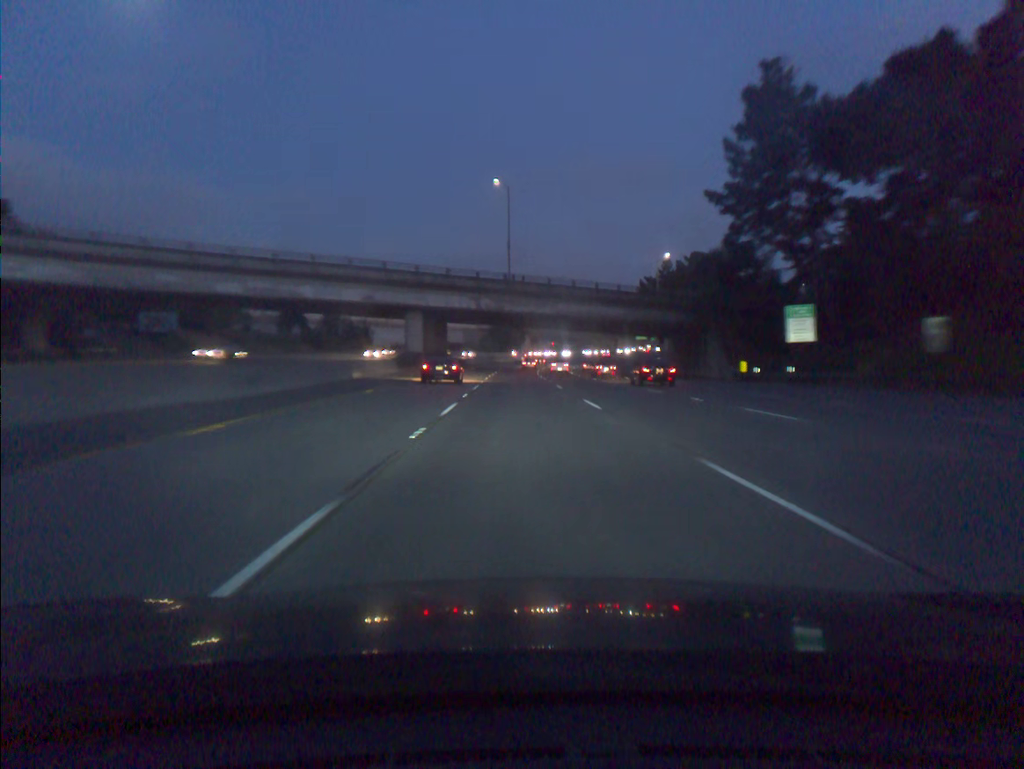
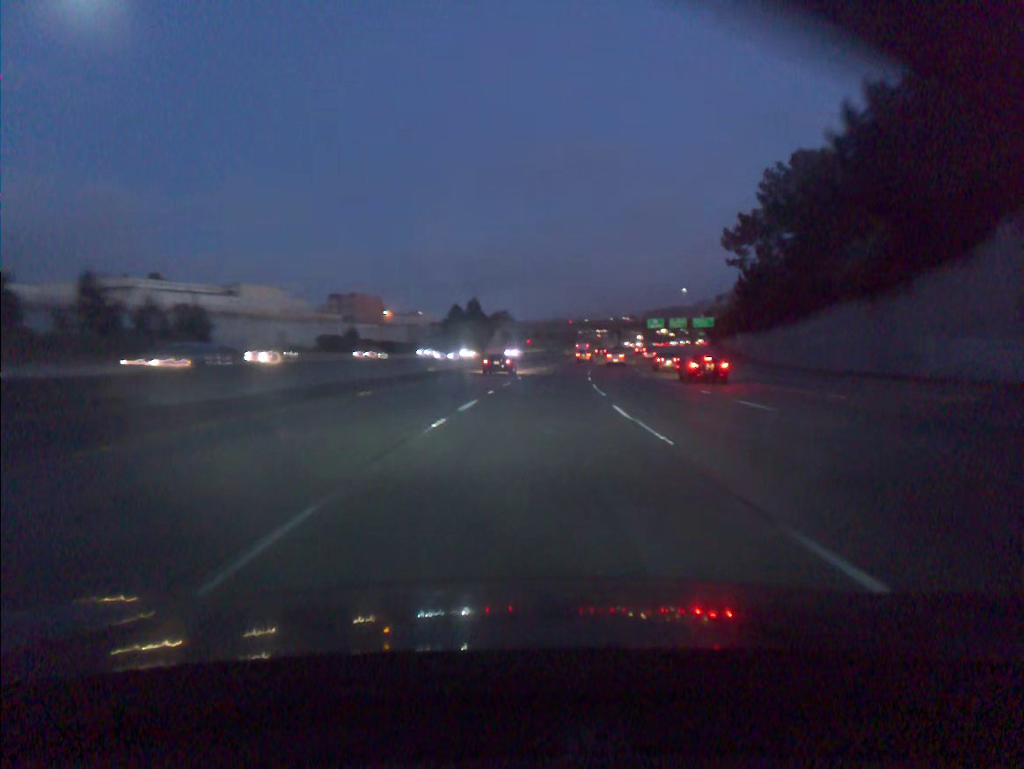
(+0.6, +91.3) m; +2°
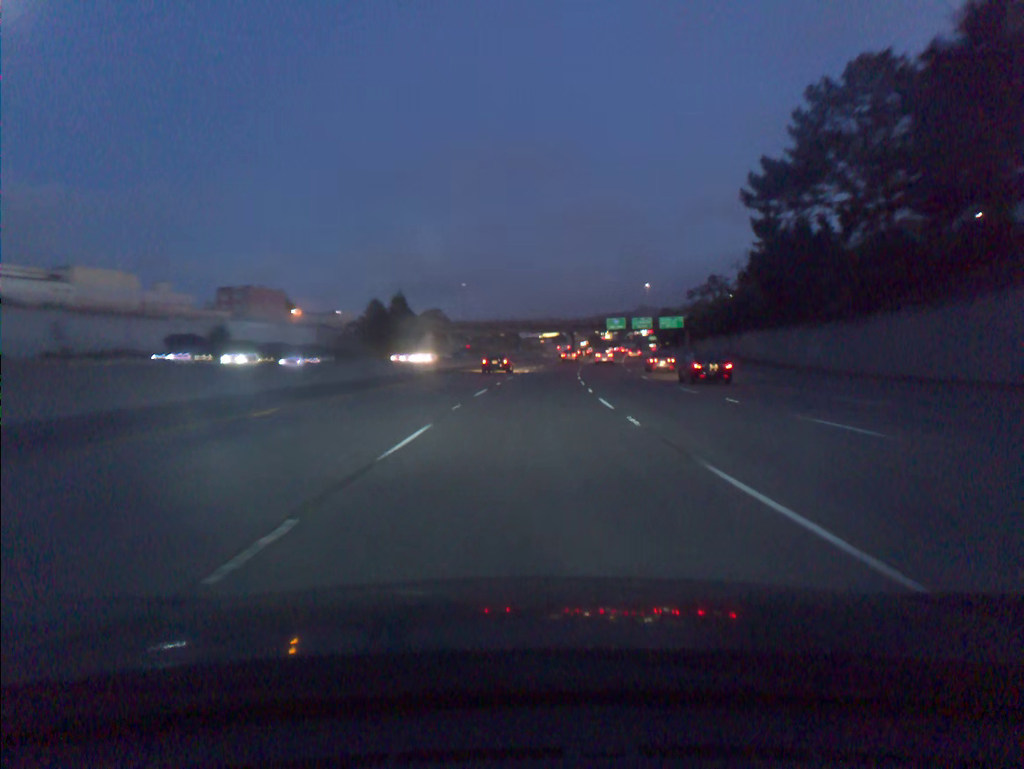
(+1.3, +36.5) m; +4°
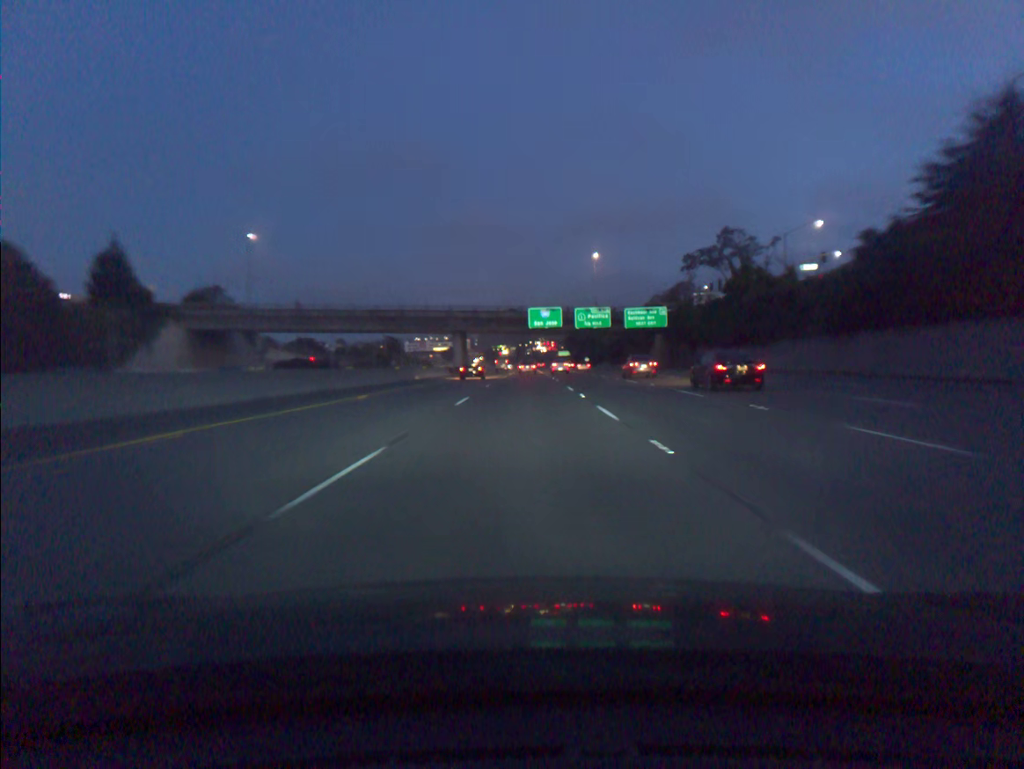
(+6.7, +90.7) m; +8°
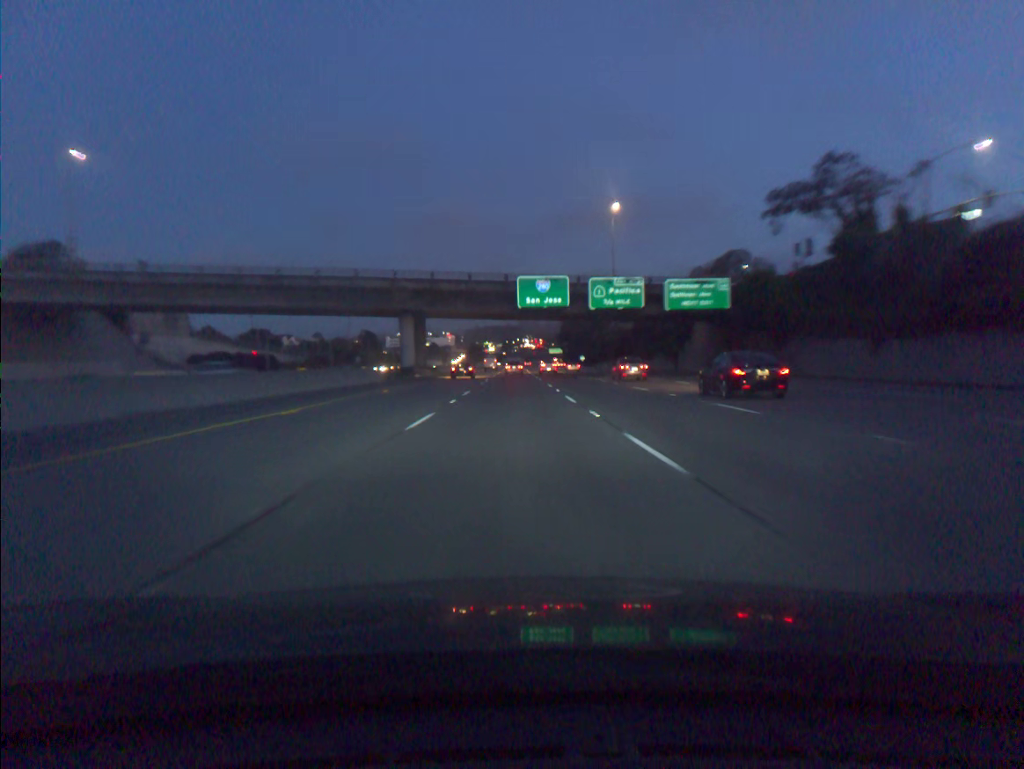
(+0.5, +36.1) m; +1°
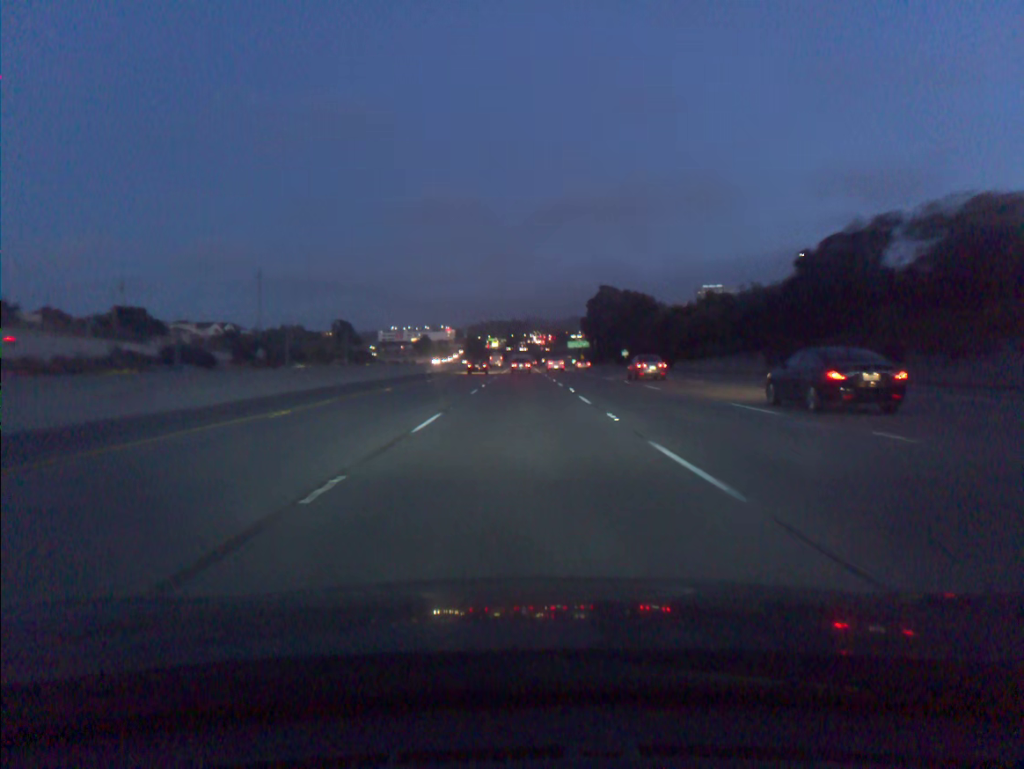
(-0.4, +89.3) m; 0°
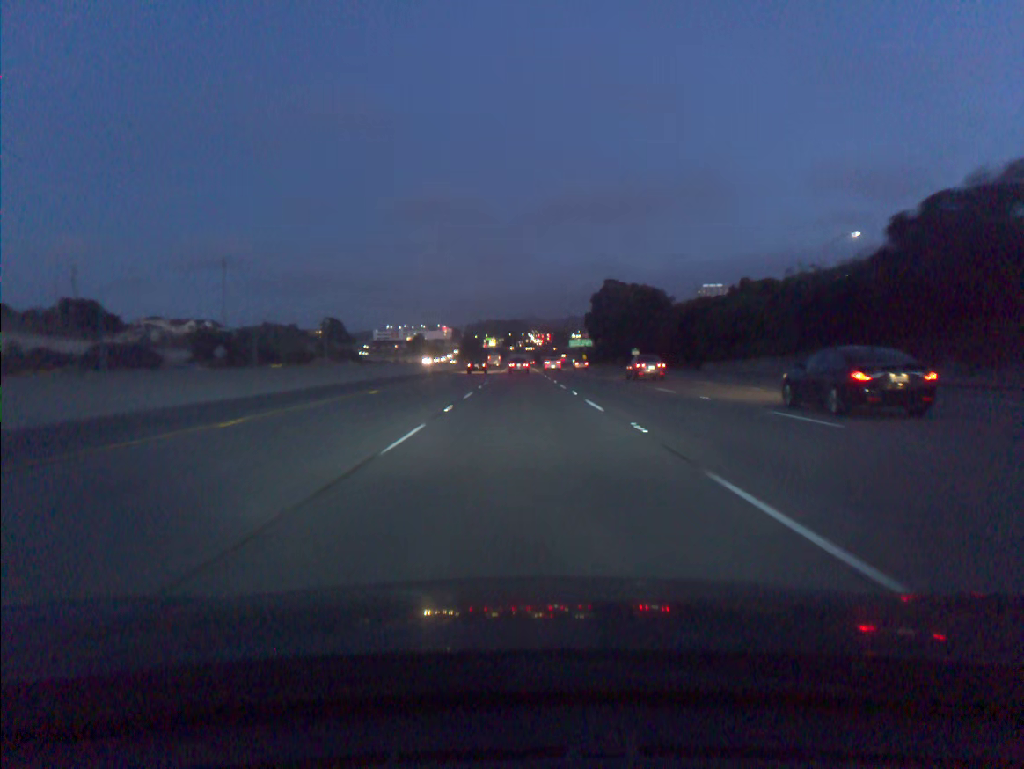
(0.0, +17.7) m; 0°
